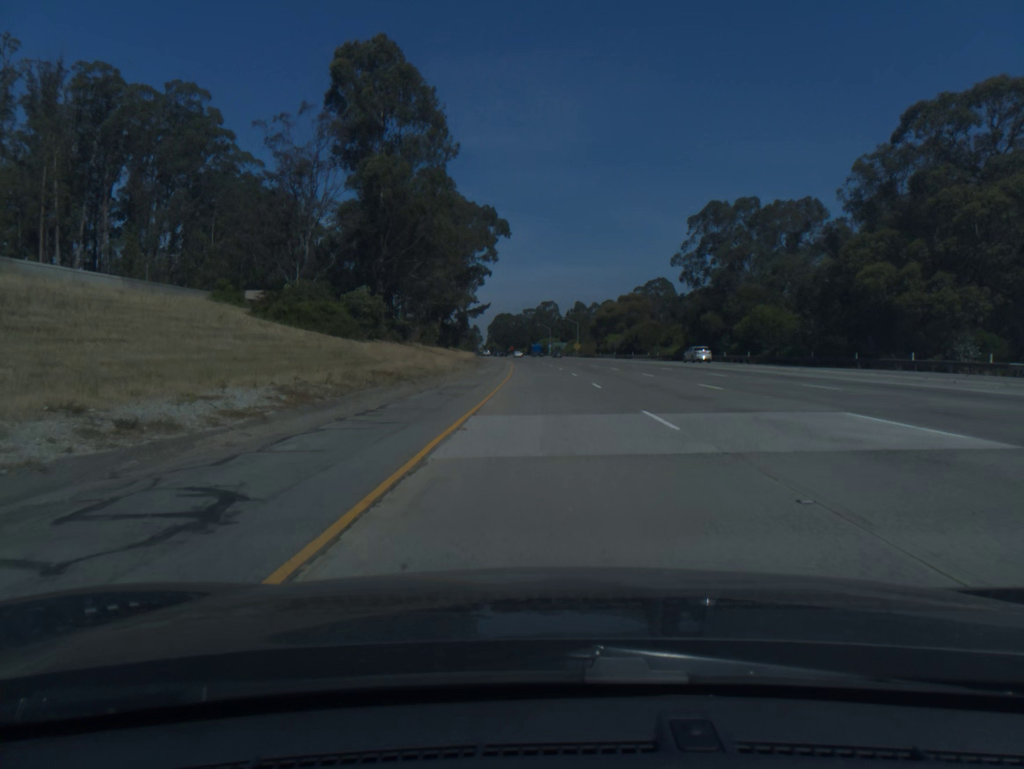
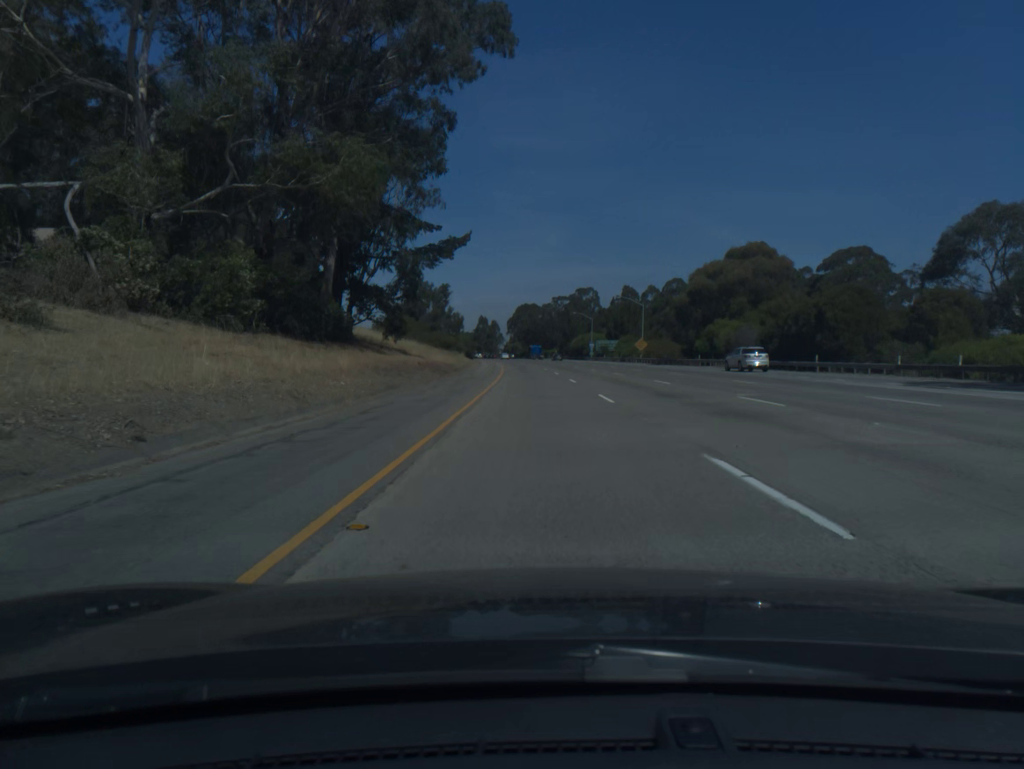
(-1.2, +80.1) m; -2°
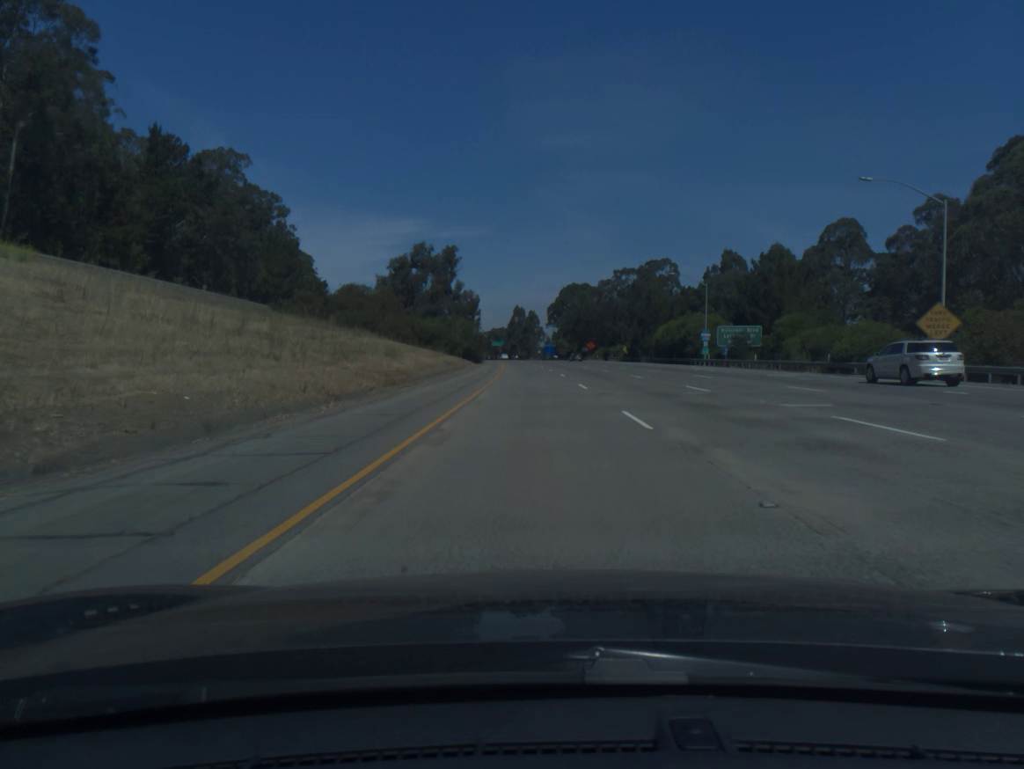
(-2.1, +80.1) m; -3°
